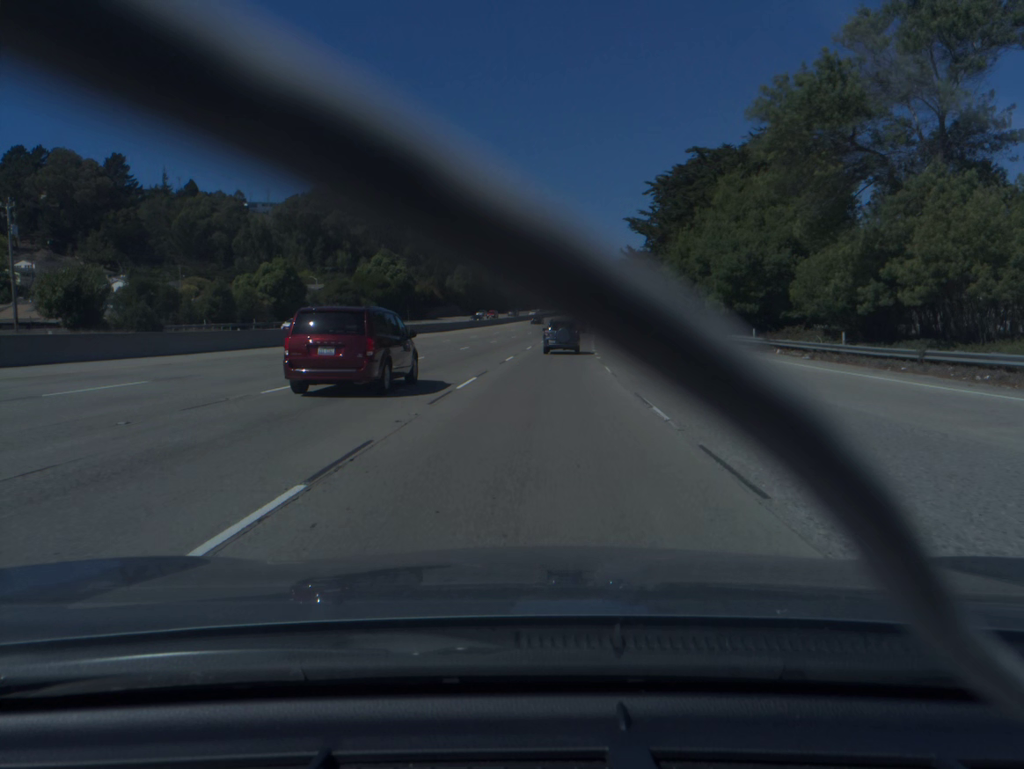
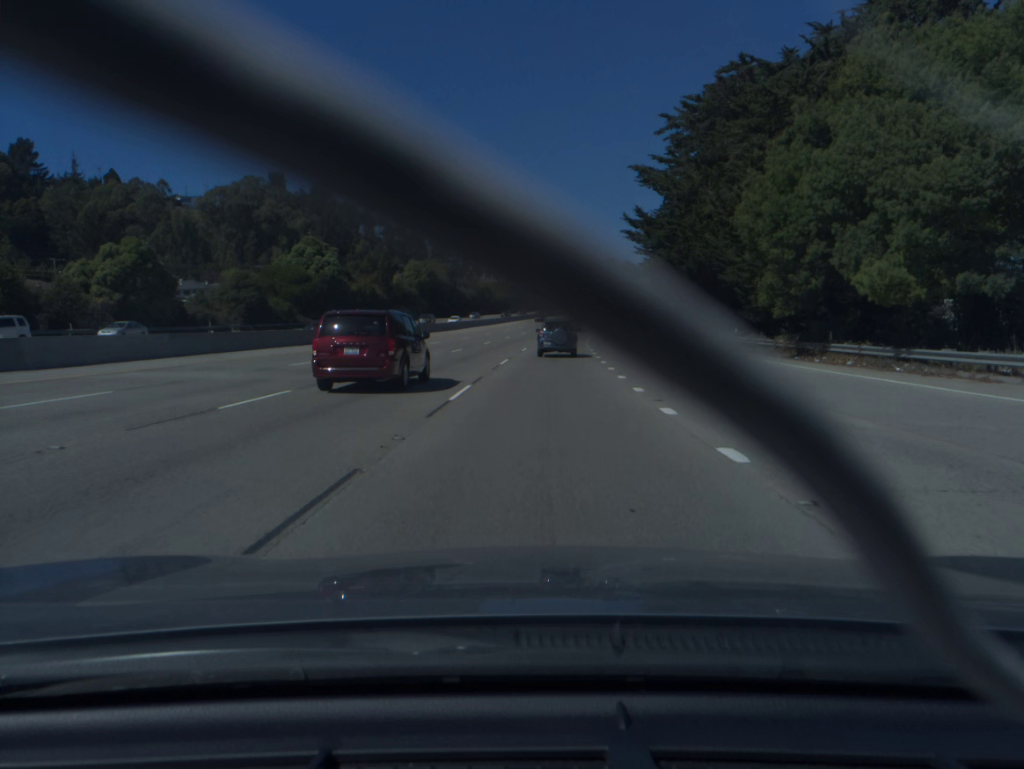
(+0.7, +31.5) m; +2°
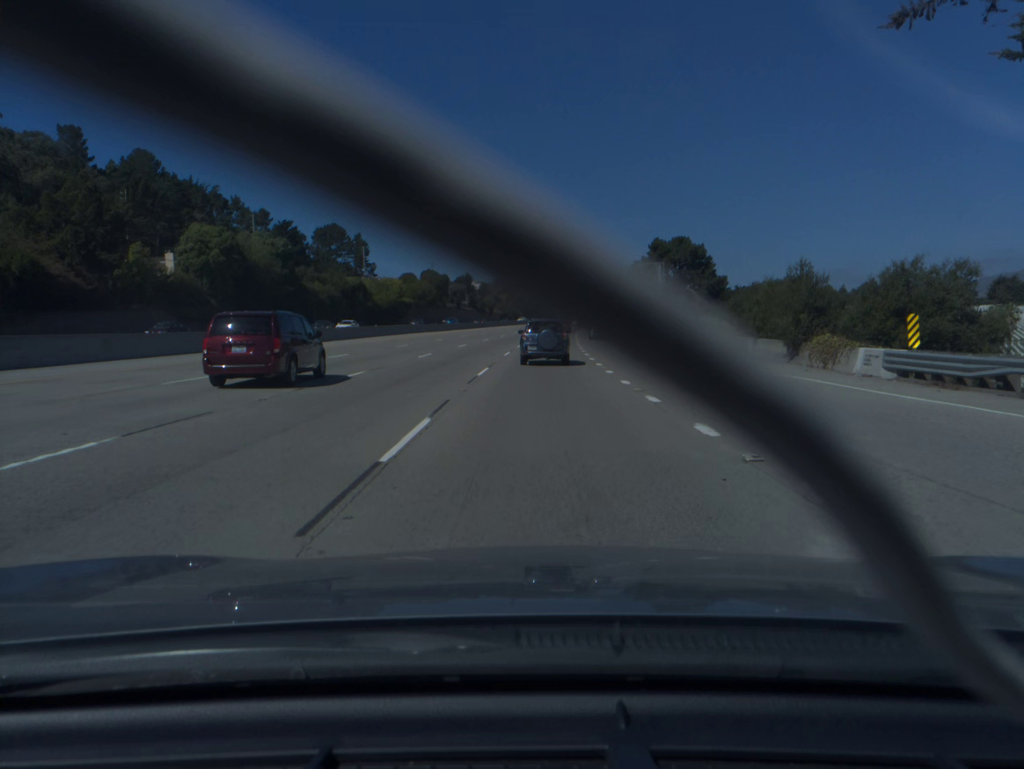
(+3.3, +79.7) m; +6°
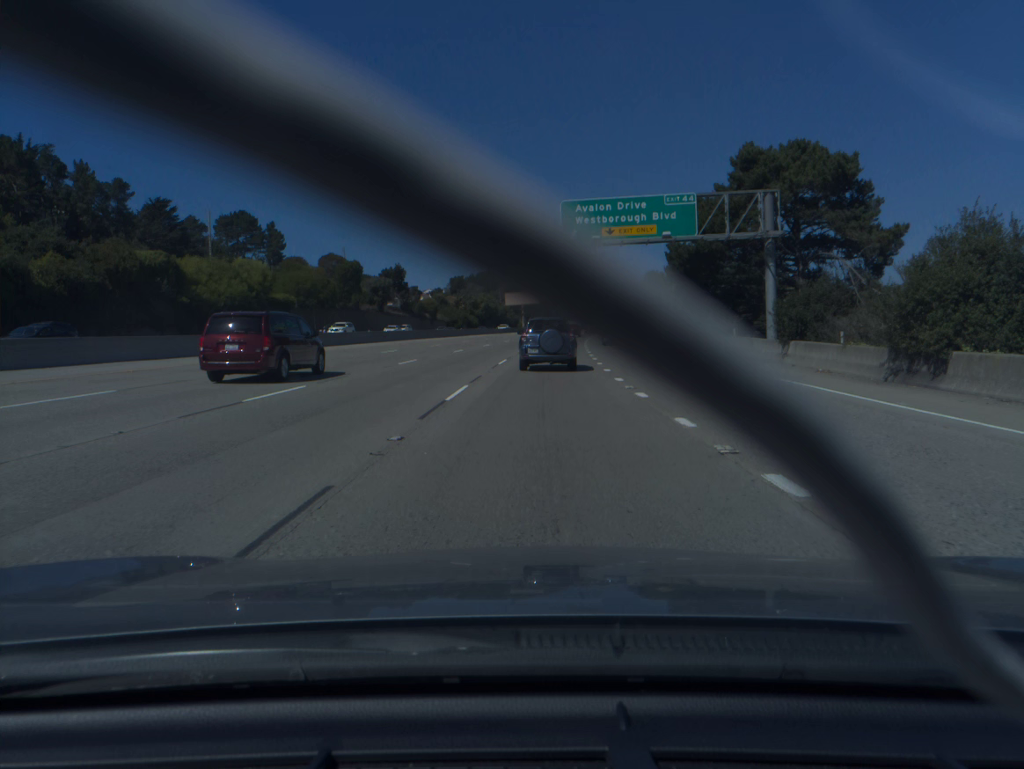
(+1.4, +63.7) m; +3°
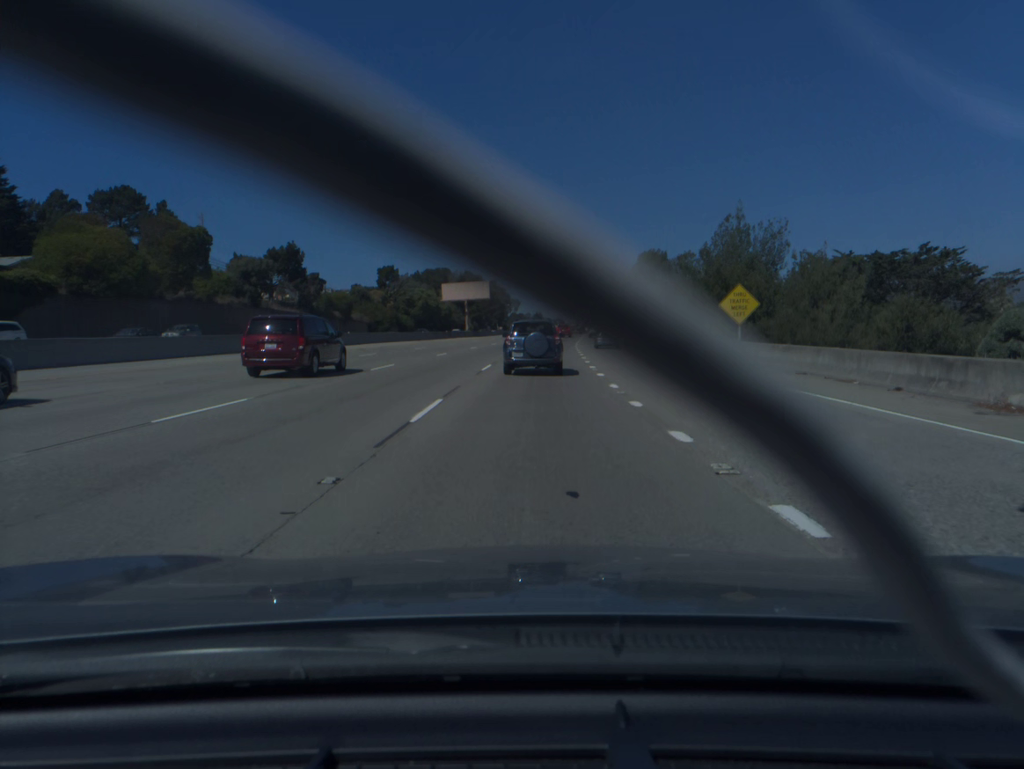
(+1.2, +46.5) m; +3°
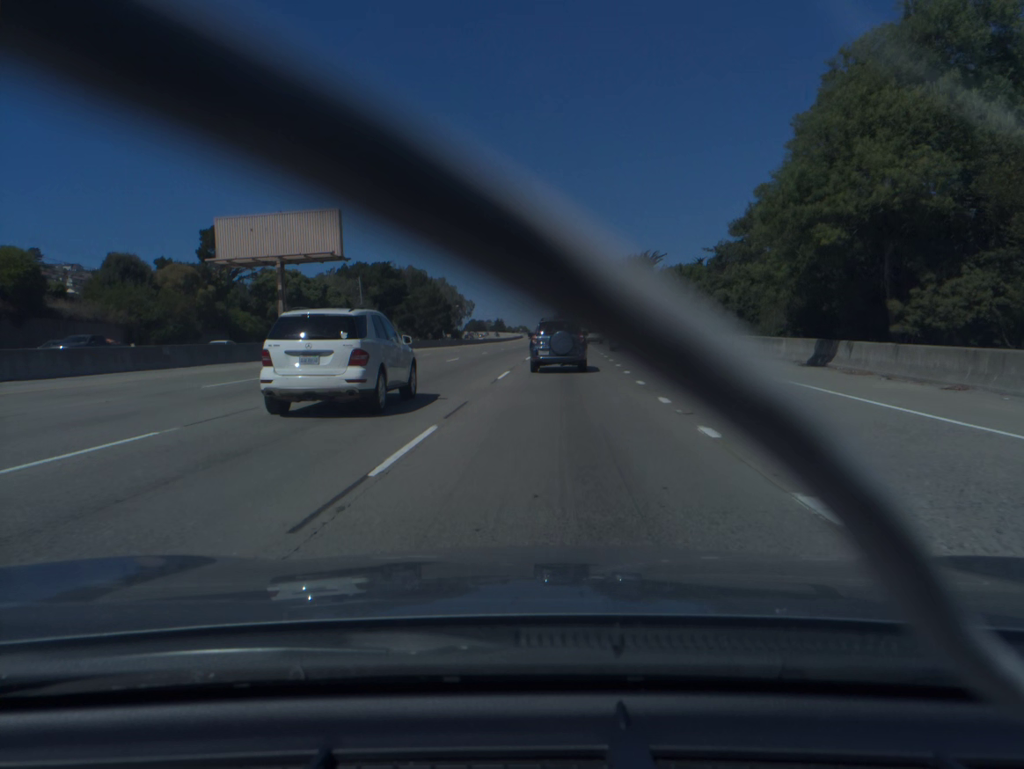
(+2.4, +77.1) m; +3°
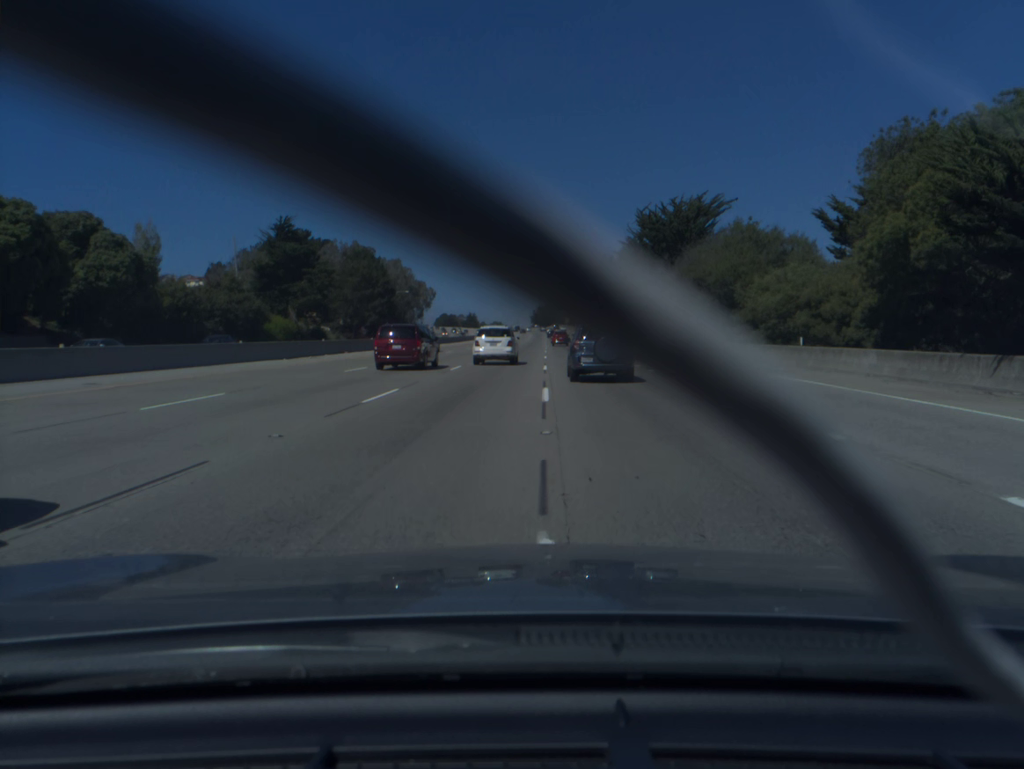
(+0.9, +64.2) m; +2°
